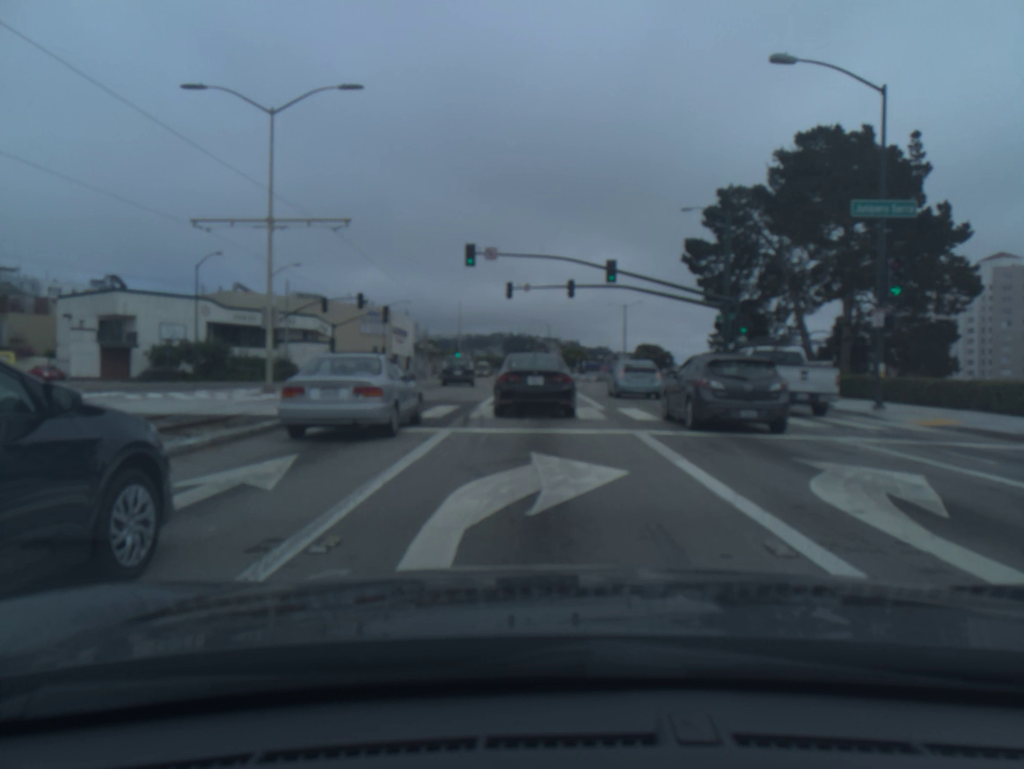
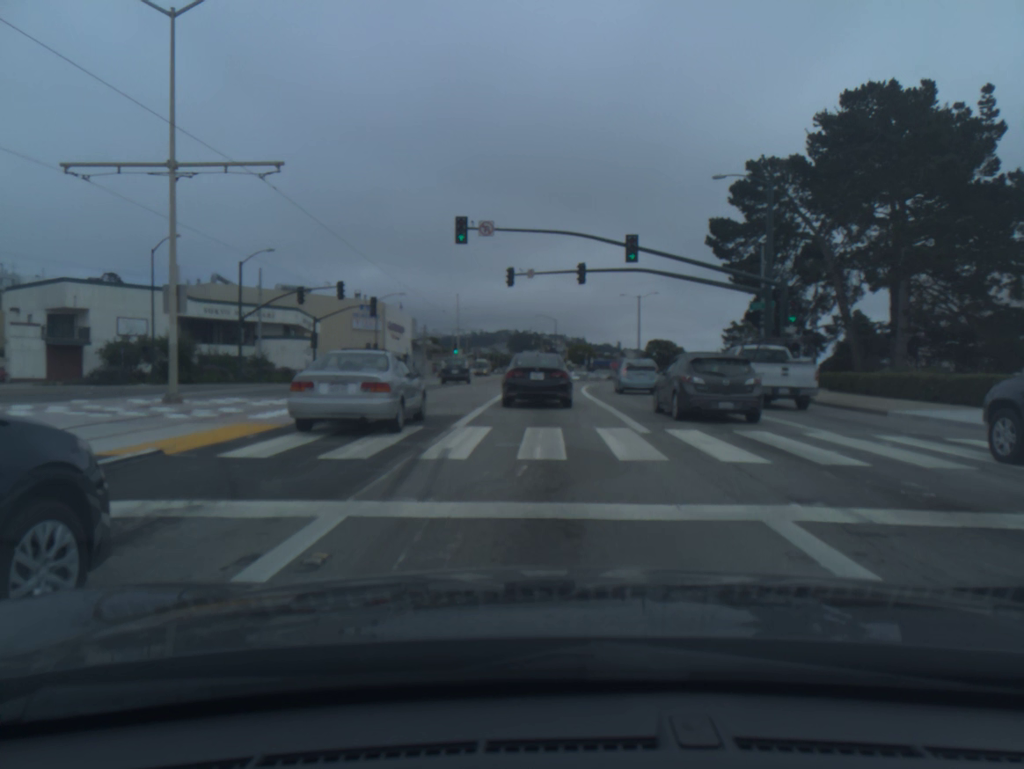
(0.0, +7.4) m; -1°
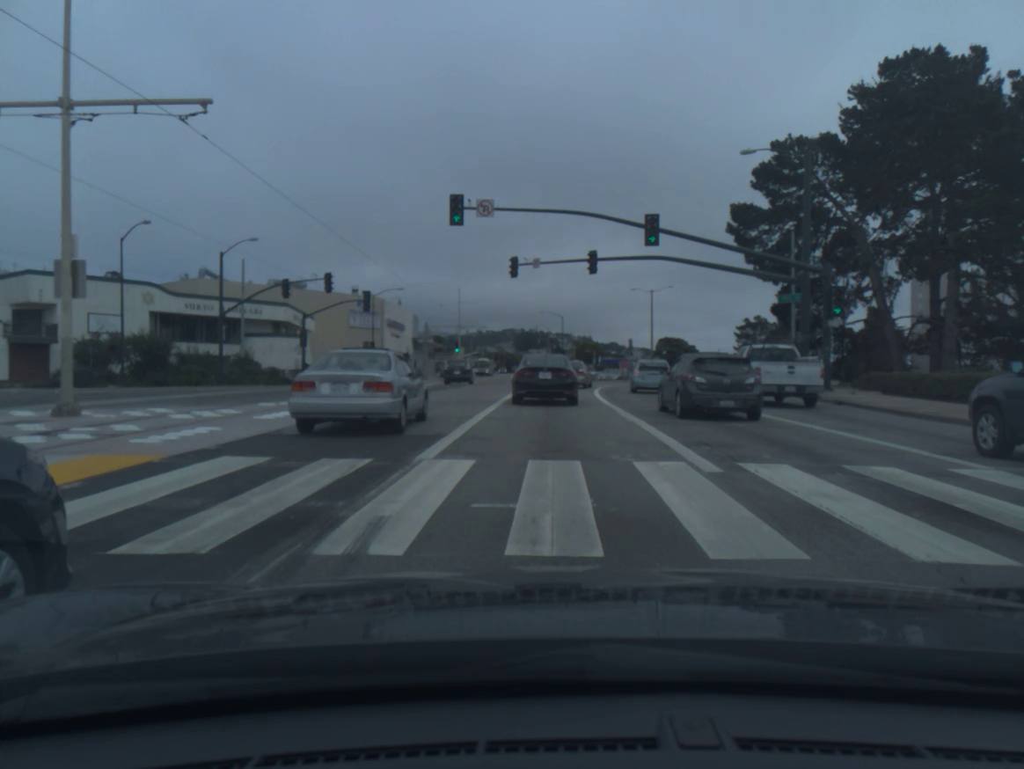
(0.0, +4.7) m; 0°
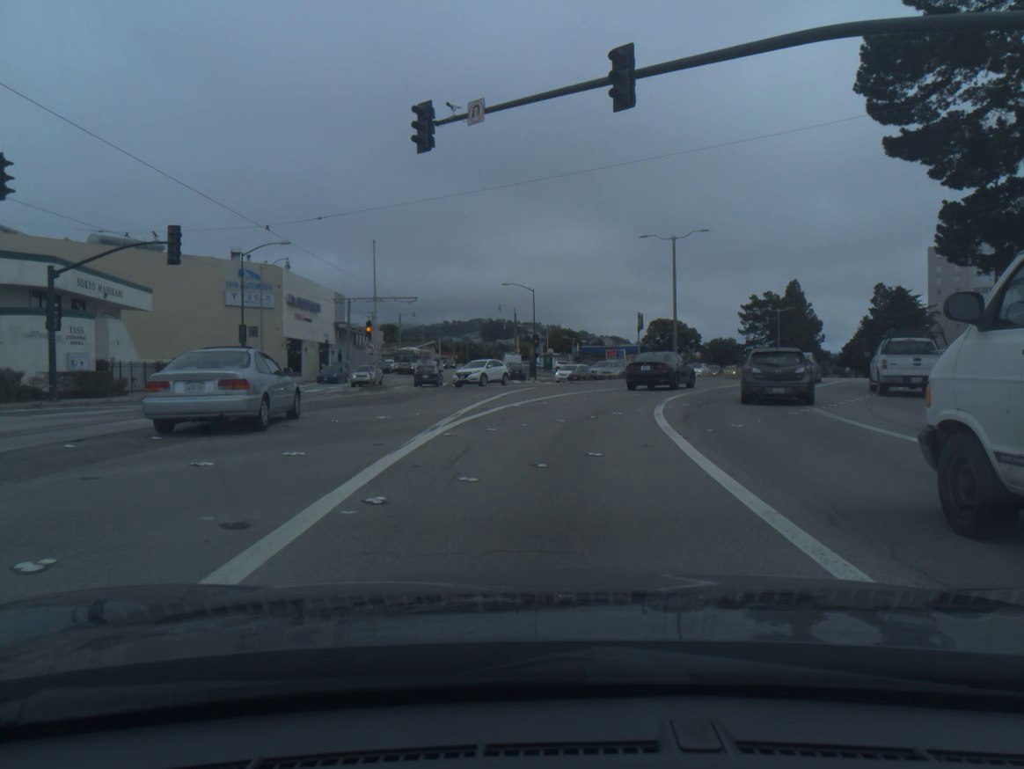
(+0.4, +27.9) m; +2°
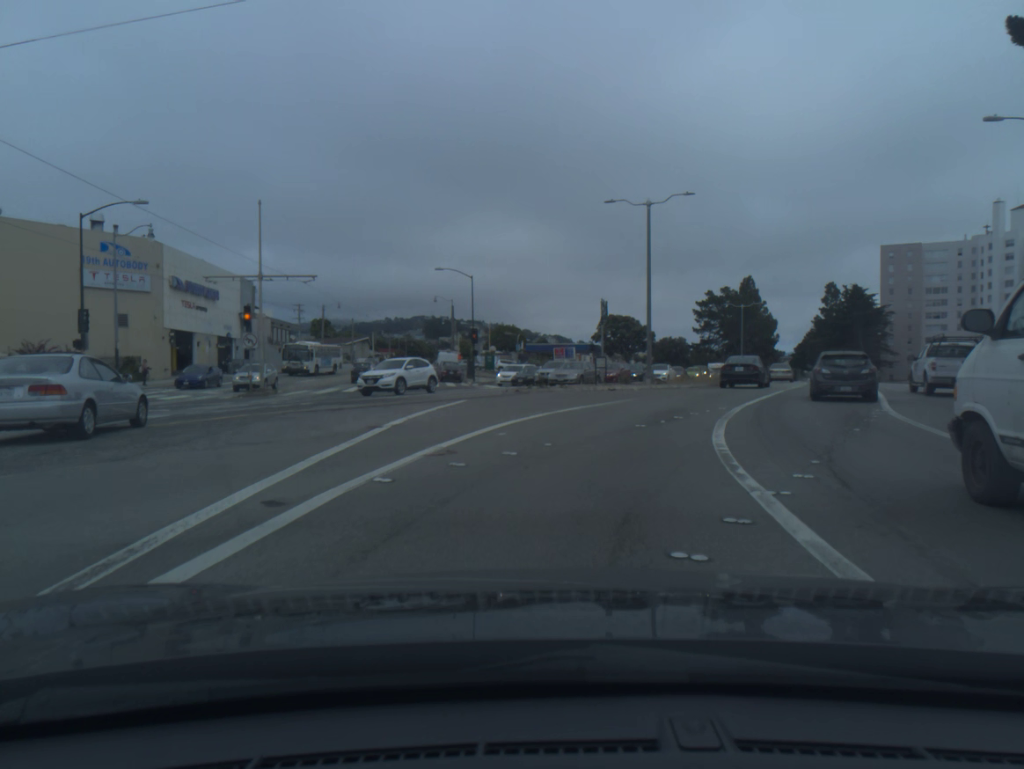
(+0.3, +11.8) m; +5°
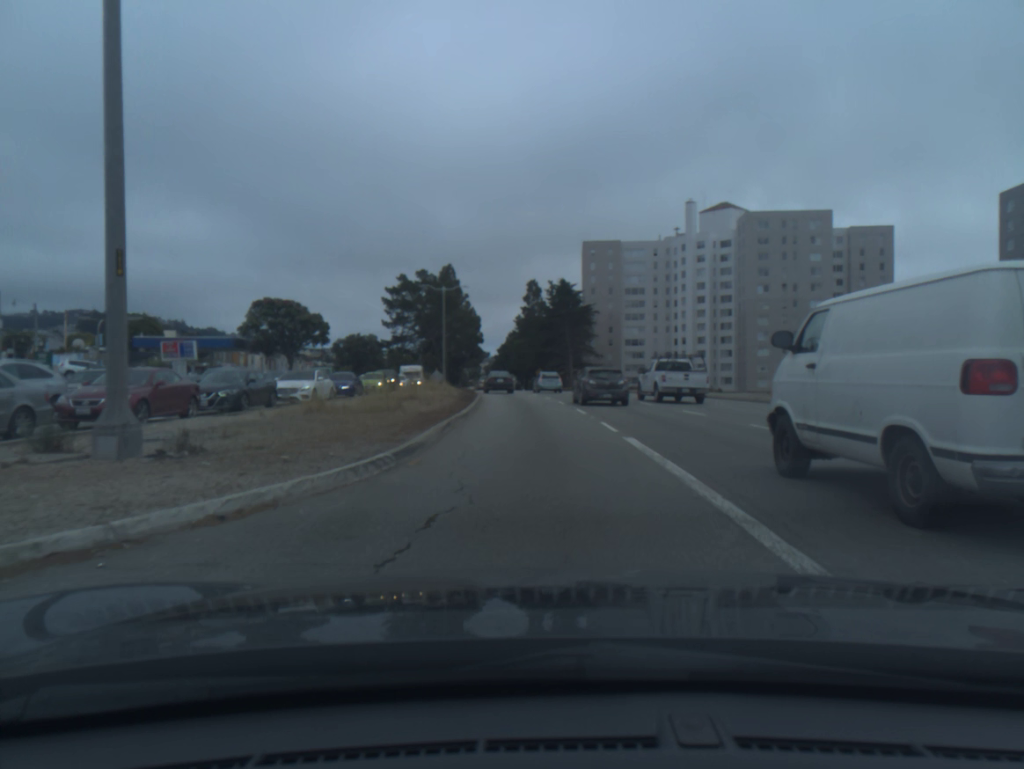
(+6.0, +28.4) m; +21°
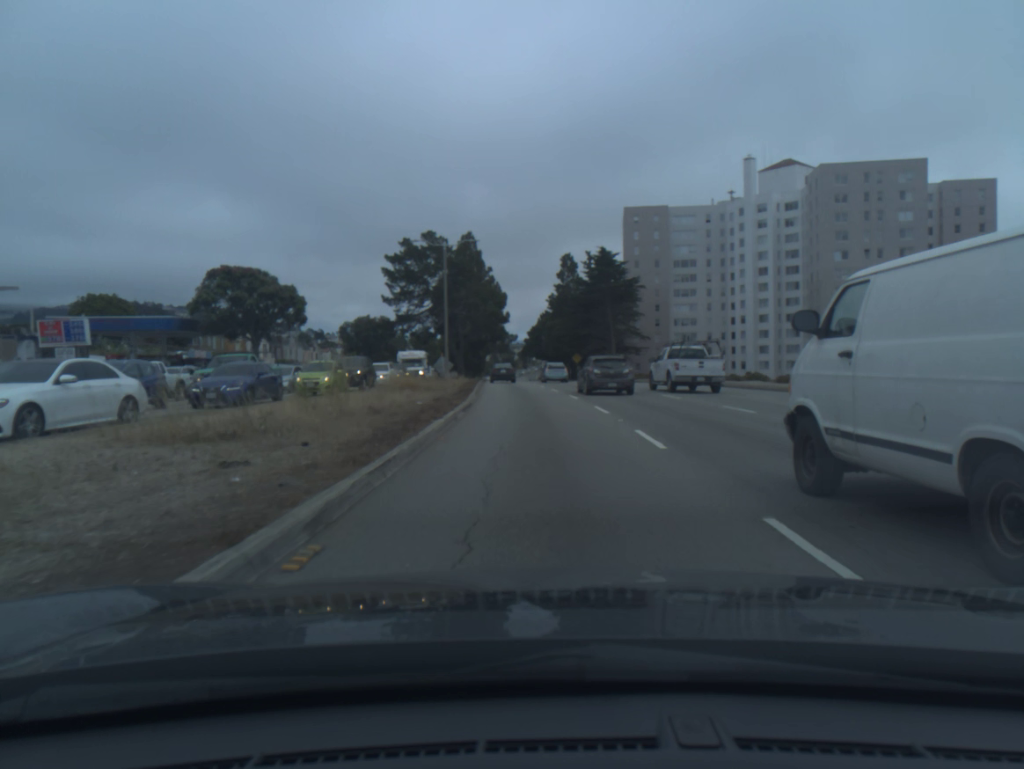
(-0.3, +19.2) m; -3°
